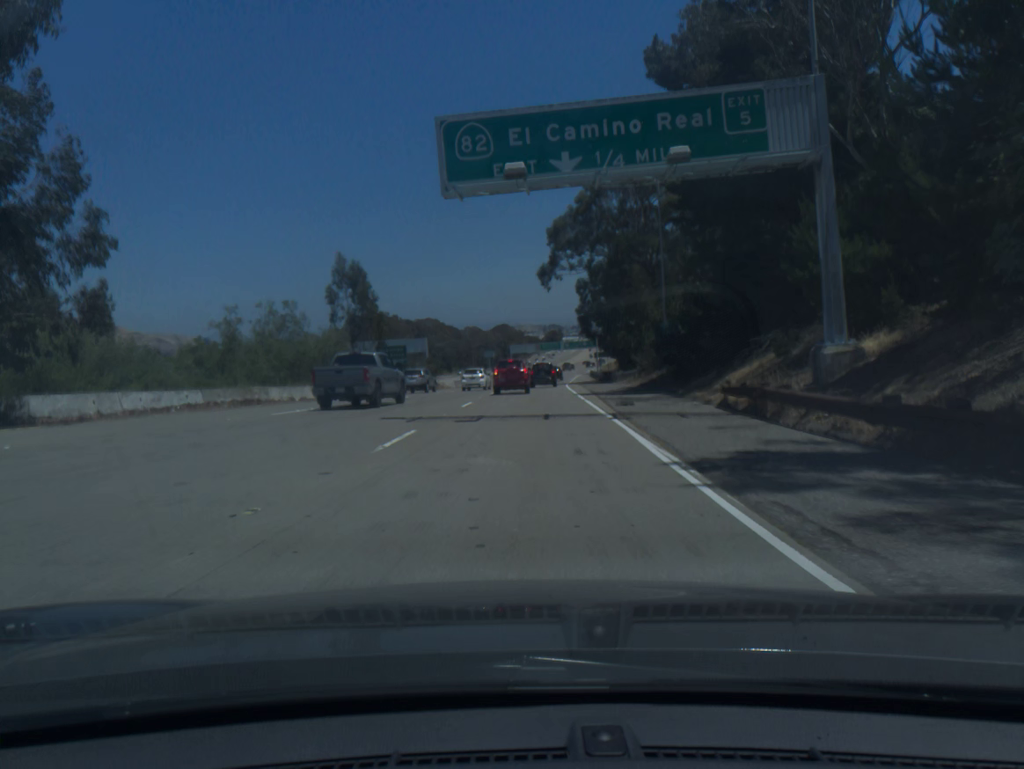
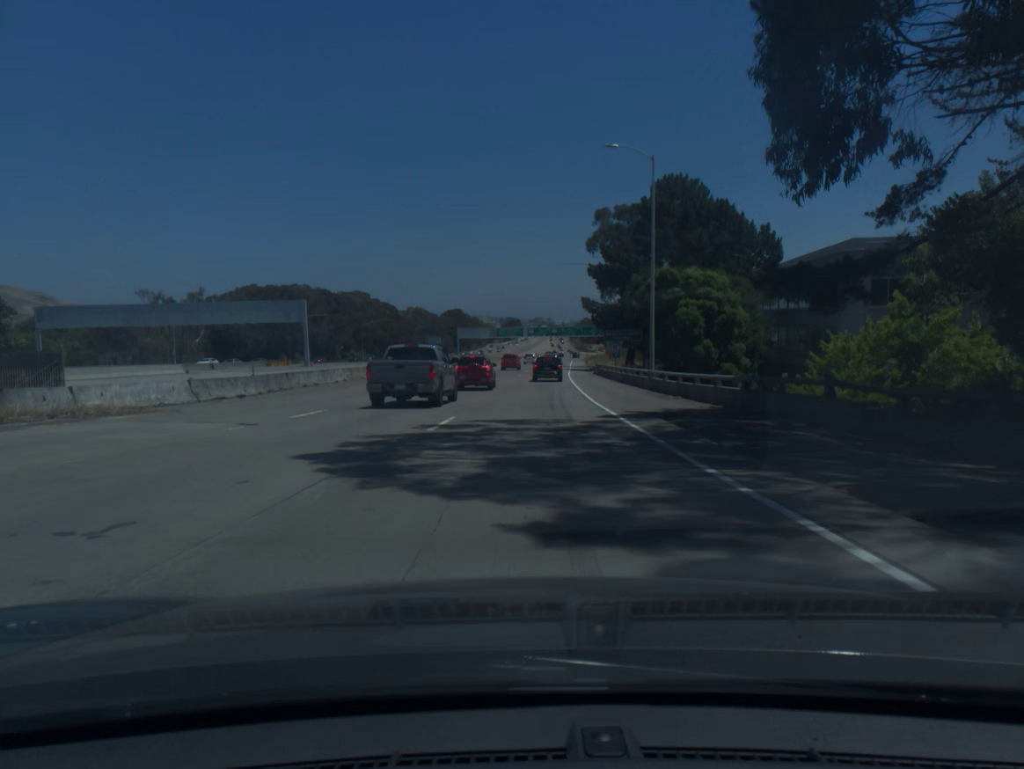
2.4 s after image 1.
(+1.9, +66.6) m; +3°
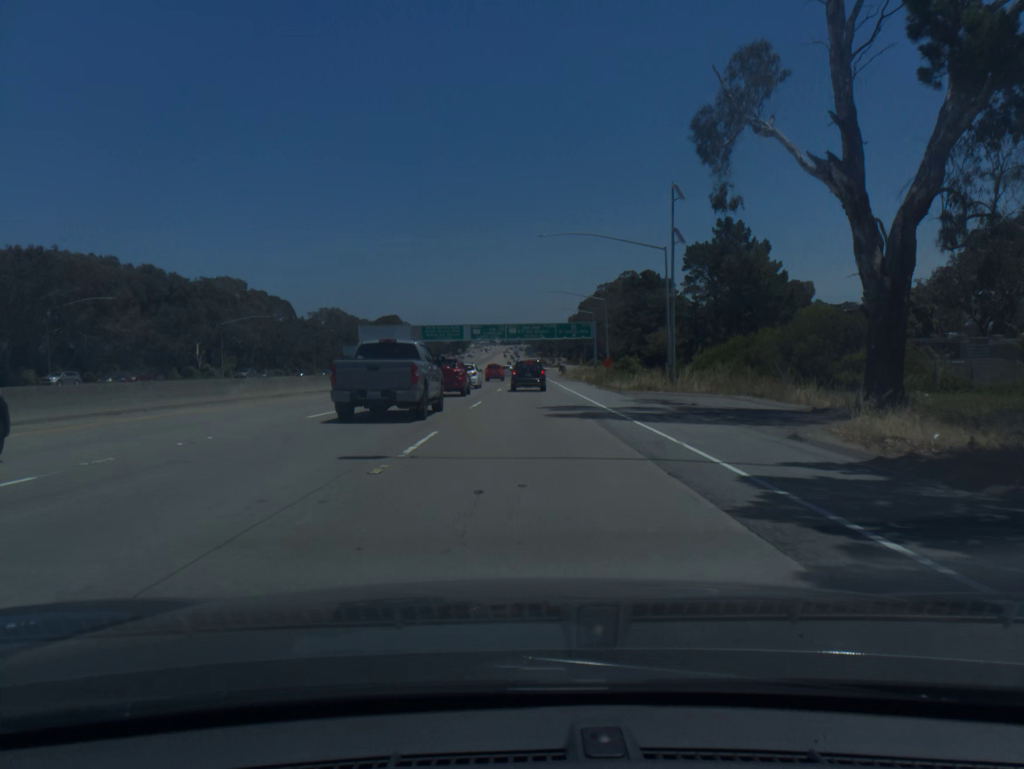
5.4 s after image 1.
(+2.6, +78.1) m; +4°
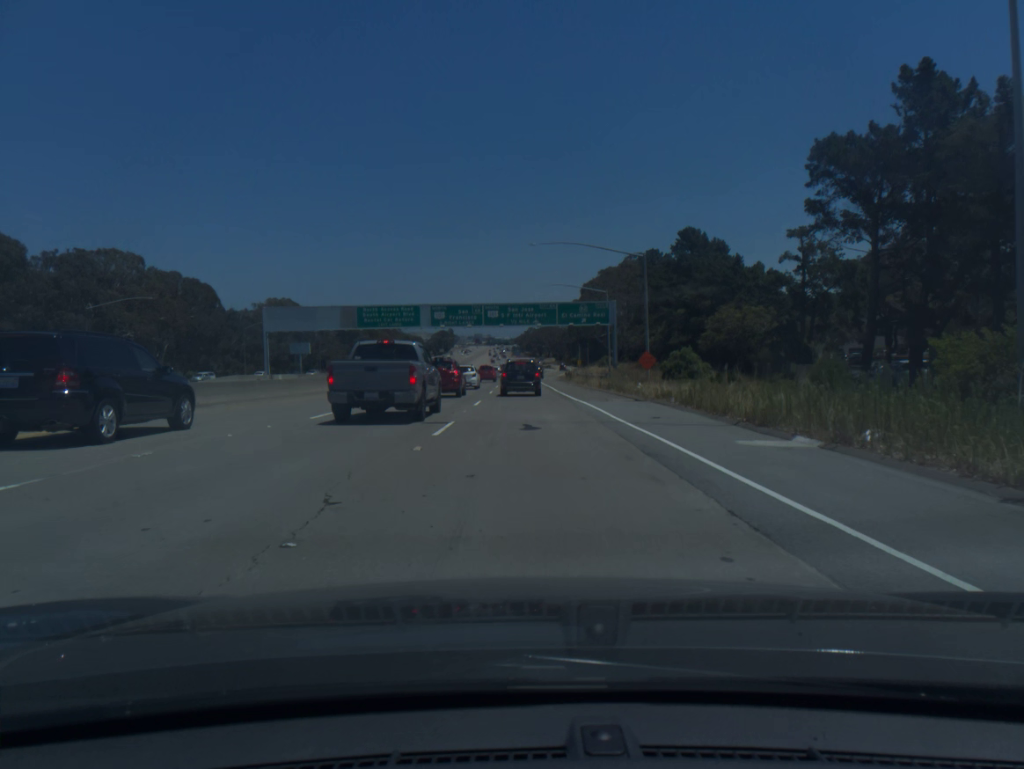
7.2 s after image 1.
(+0.5, +44.5) m; +1°
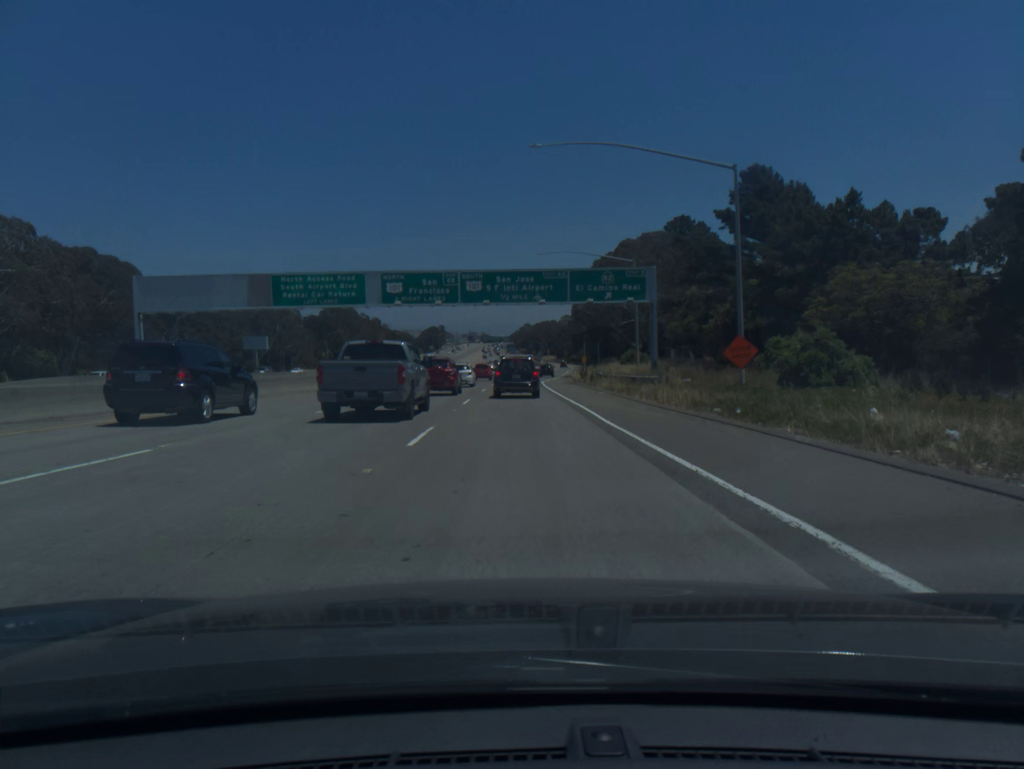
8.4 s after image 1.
(+0.1, +29.0) m; 0°
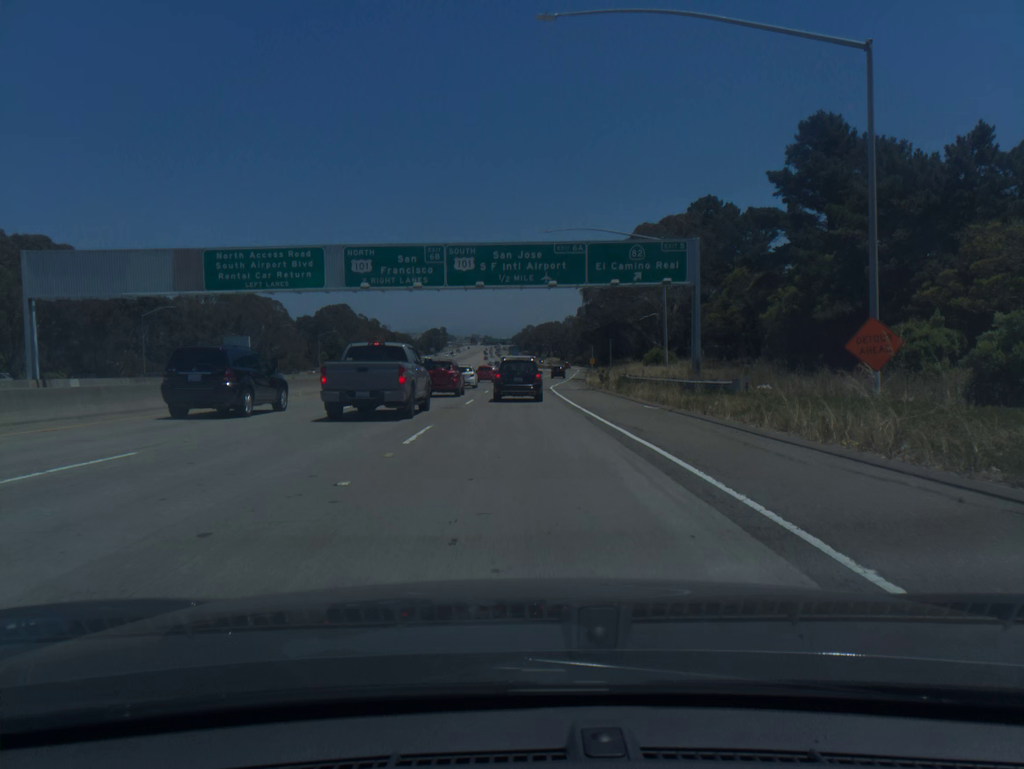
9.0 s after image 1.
(0.0, +14.3) m; 0°
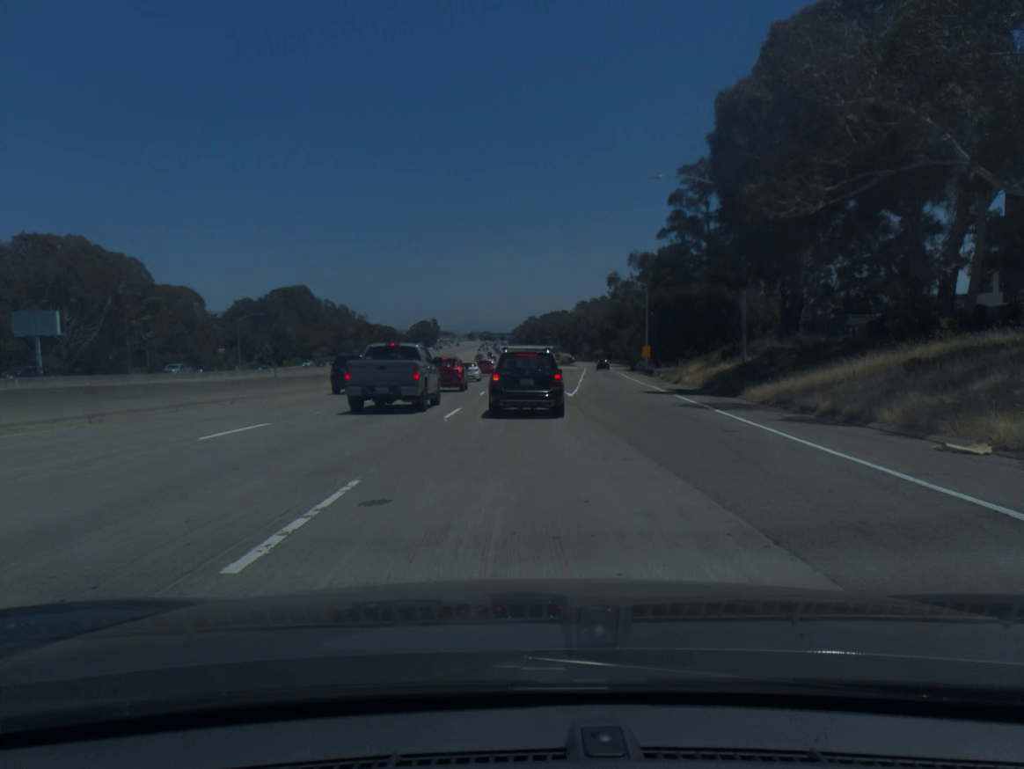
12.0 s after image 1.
(-0.2, +67.3) m; 0°
